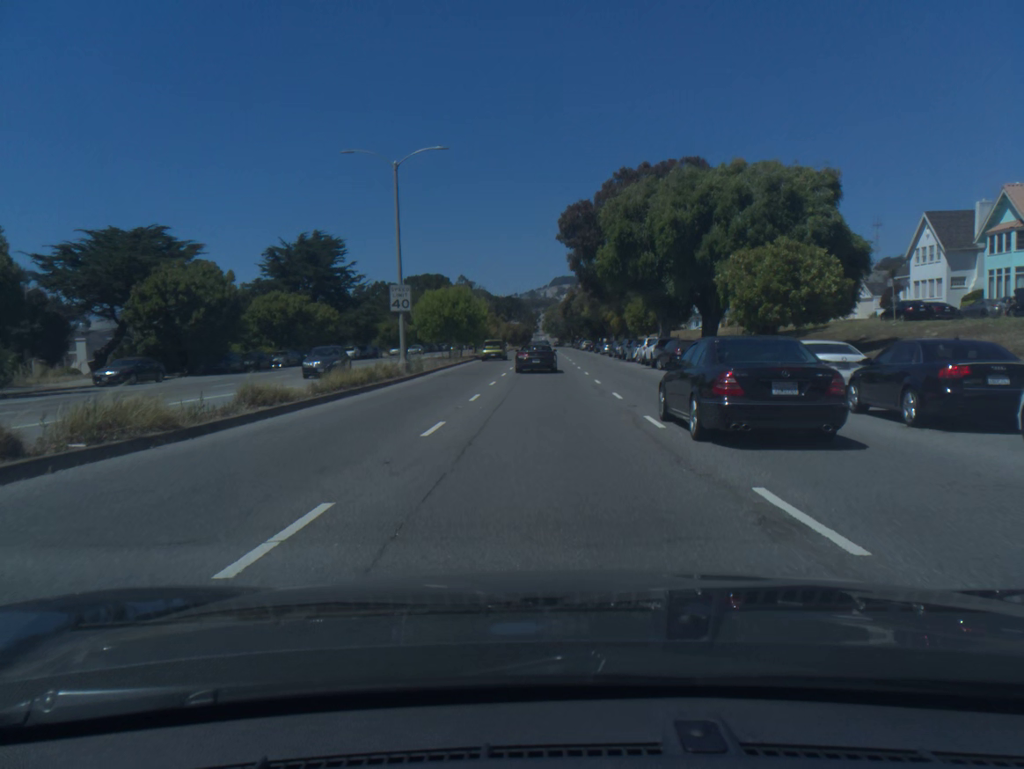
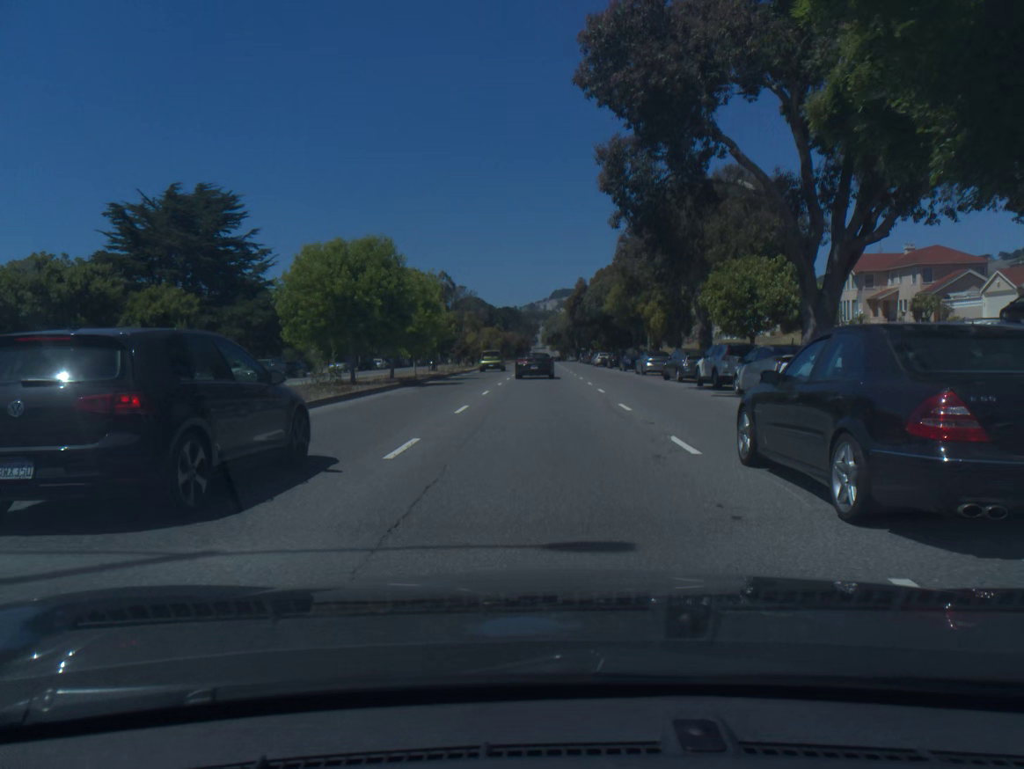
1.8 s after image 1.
(0.0, +31.8) m; 0°
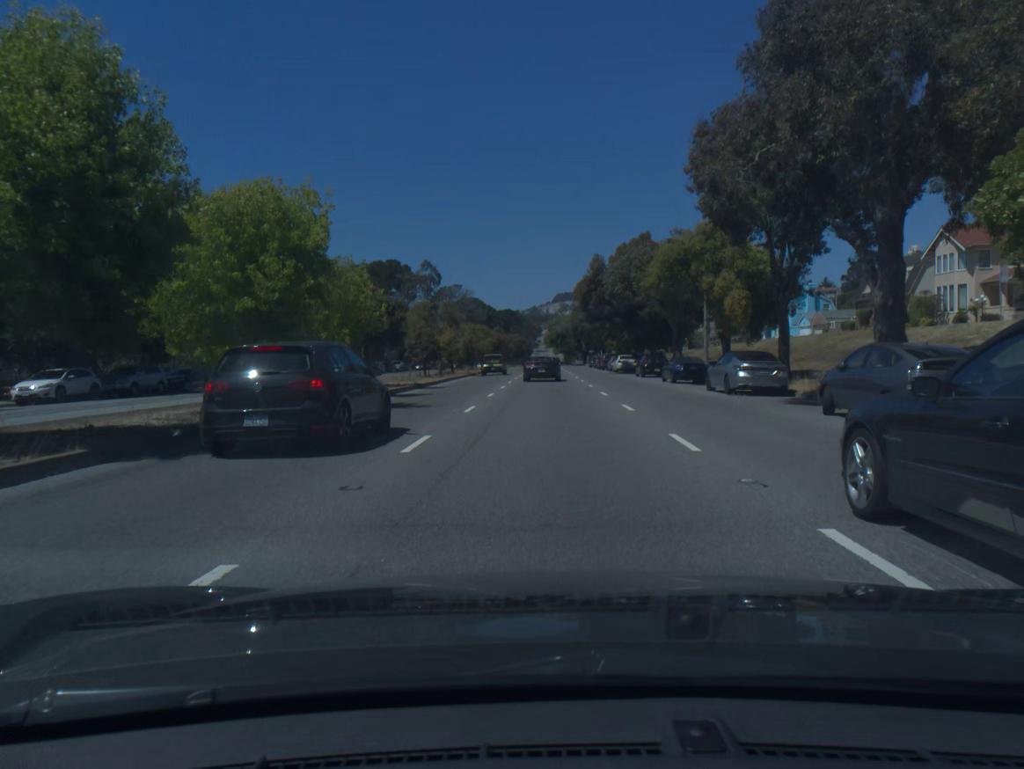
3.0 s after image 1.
(0.0, +21.1) m; 0°
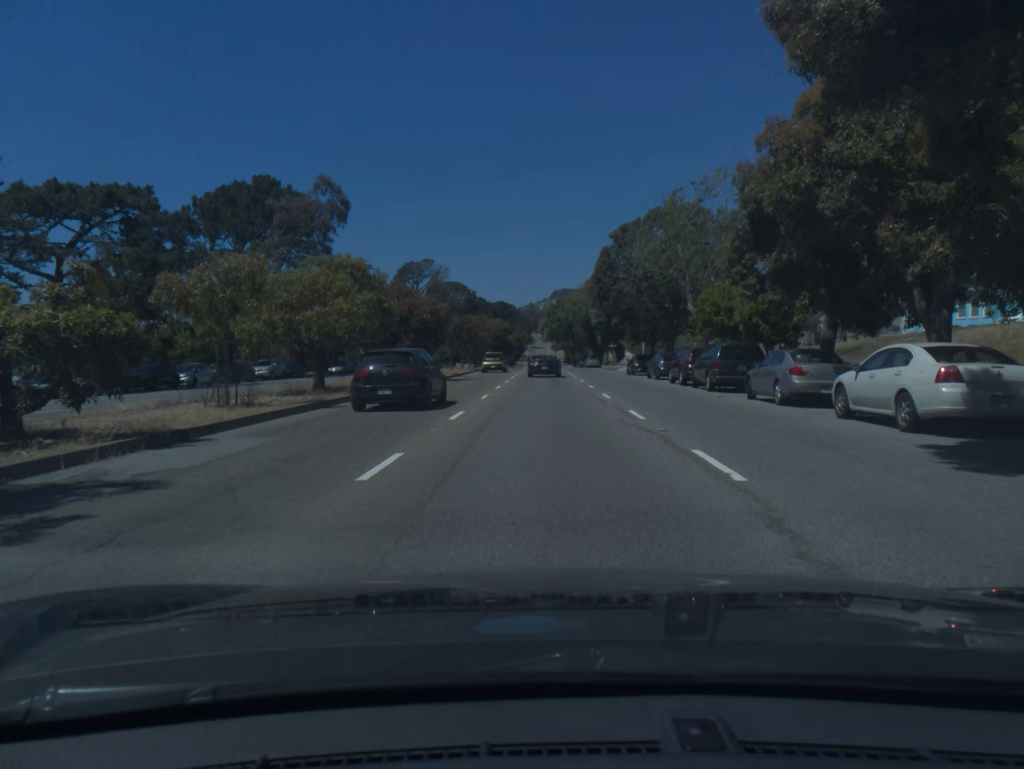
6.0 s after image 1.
(+0.1, +52.9) m; 0°
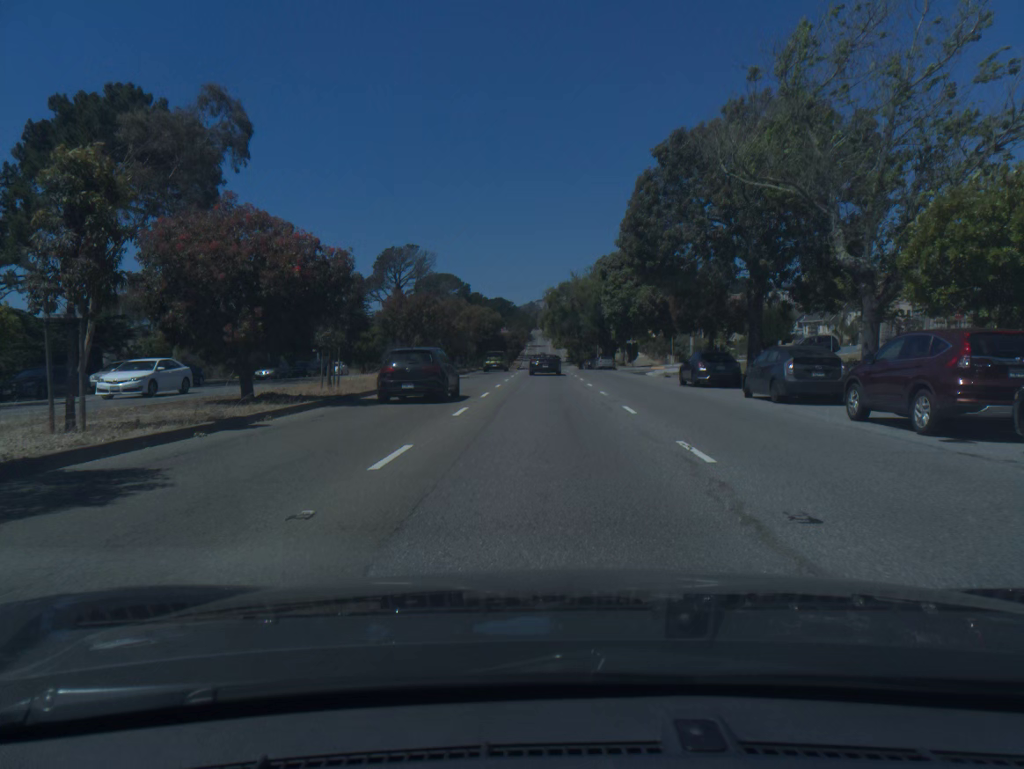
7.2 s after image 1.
(0.0, +21.2) m; 0°
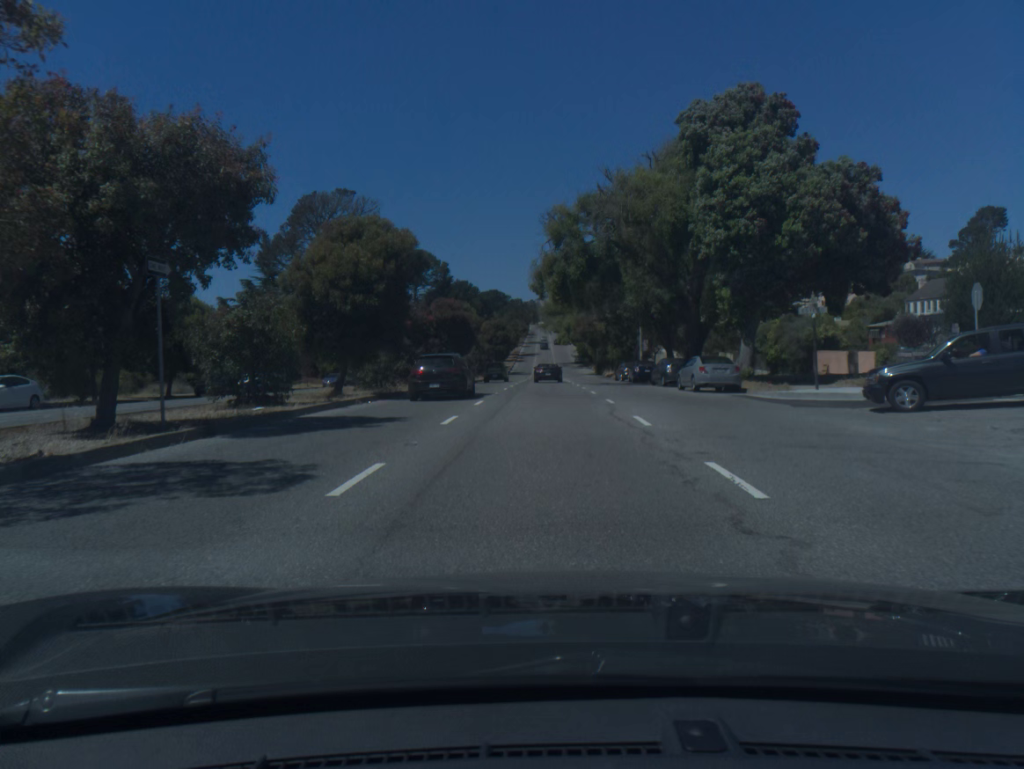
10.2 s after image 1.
(-0.1, +52.7) m; 0°
